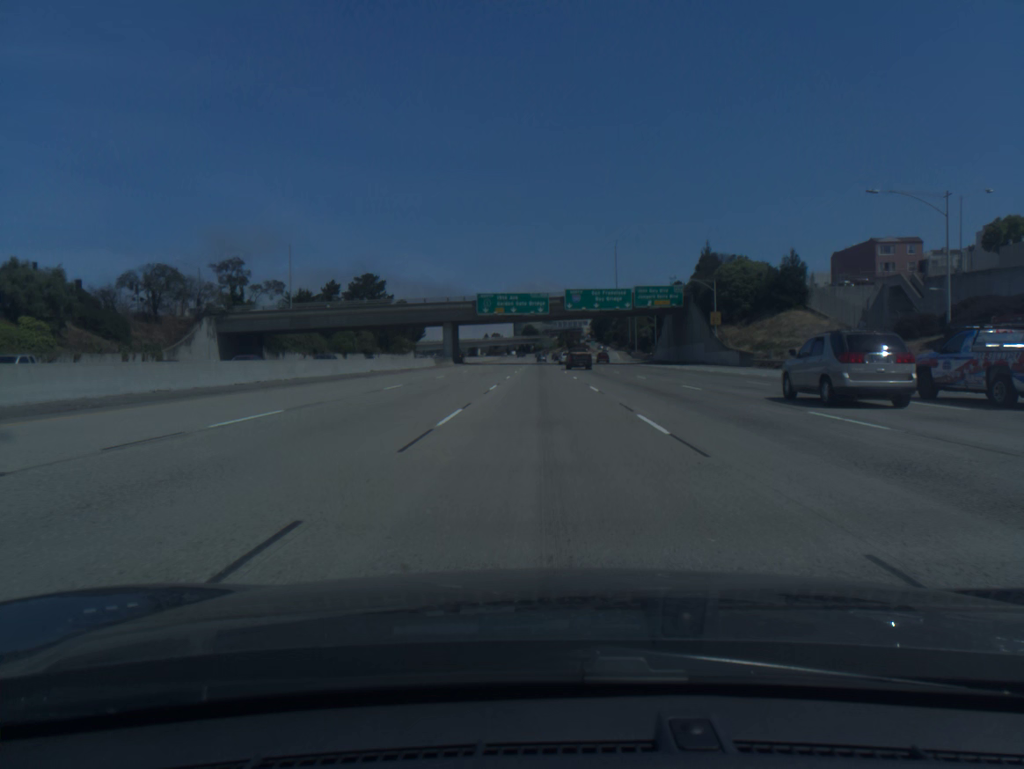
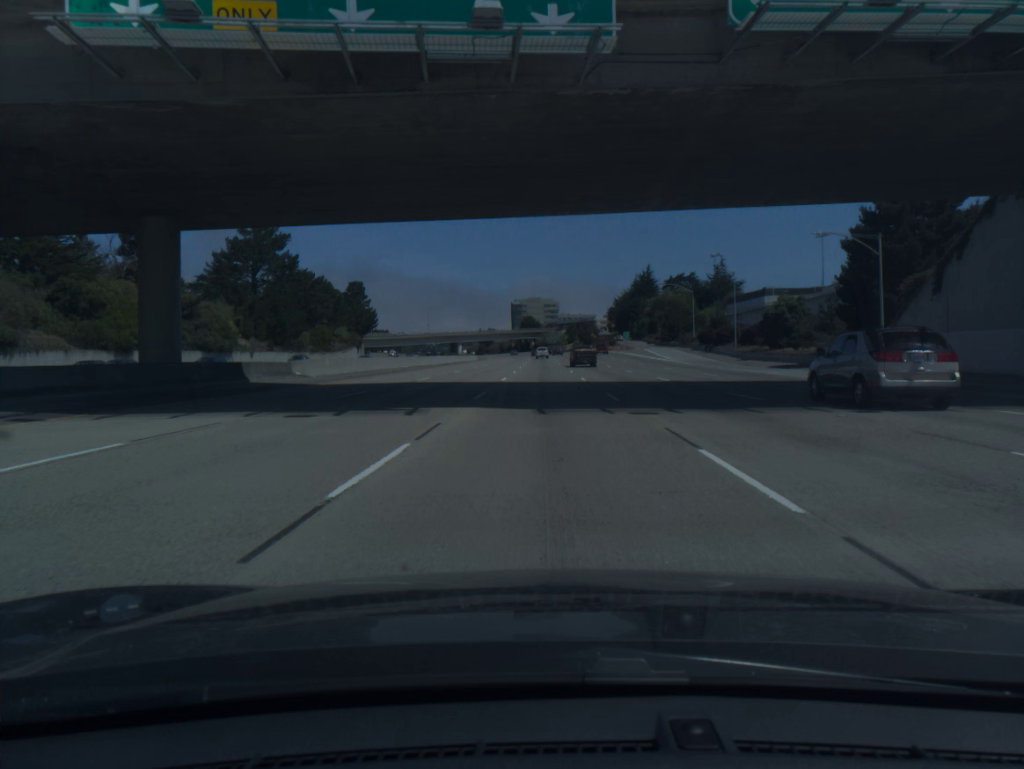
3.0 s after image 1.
(-0.3, +92.0) m; 0°
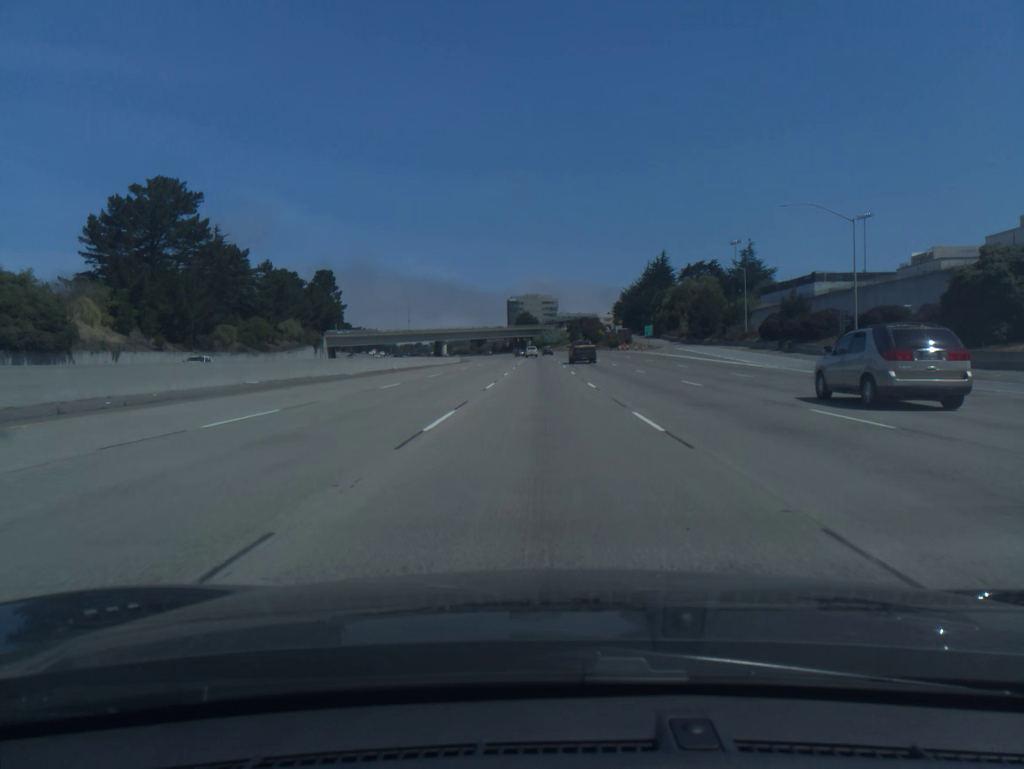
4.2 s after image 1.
(0.0, +36.7) m; 0°
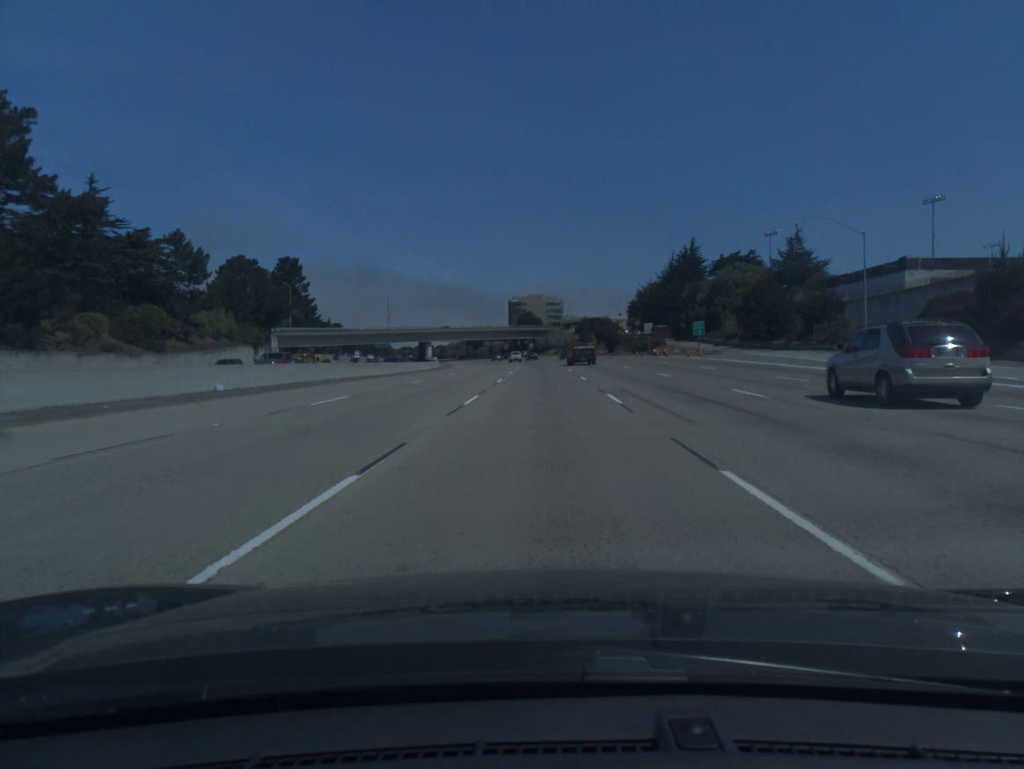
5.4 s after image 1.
(-0.1, +36.6) m; 0°
